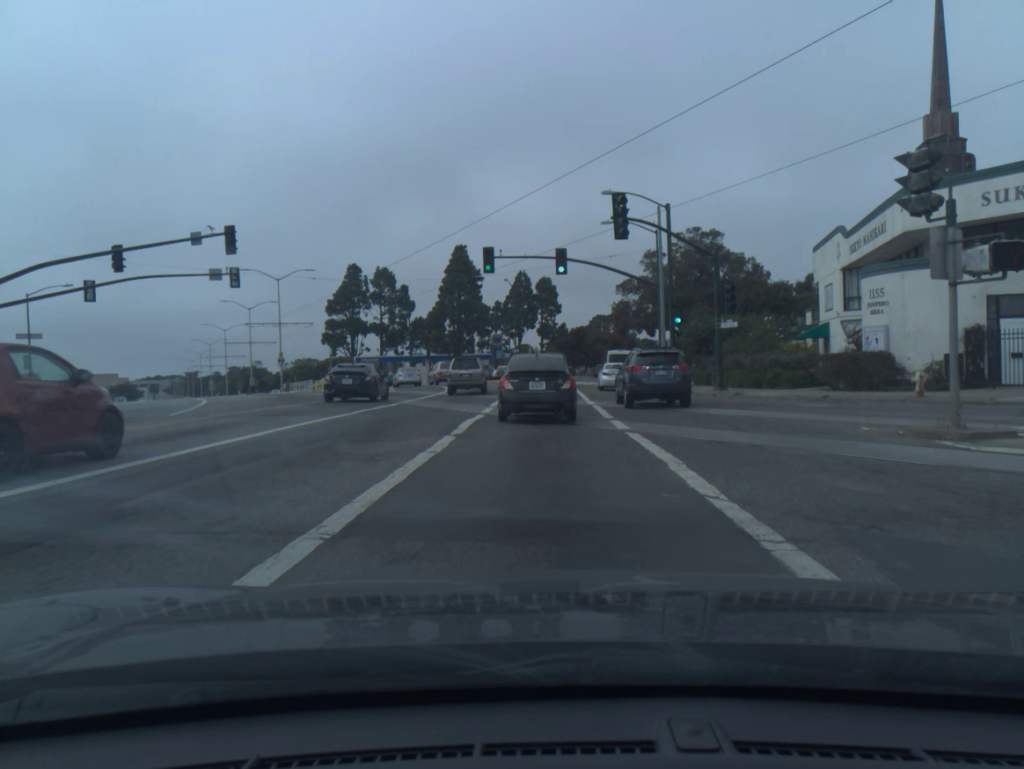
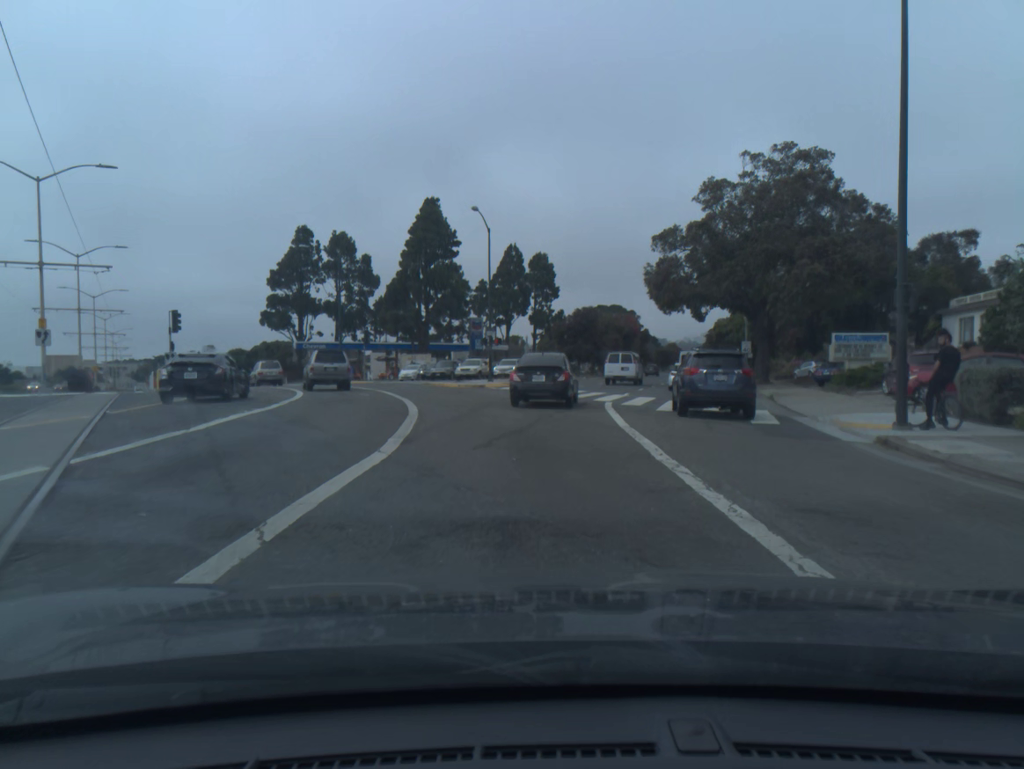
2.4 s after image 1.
(0.0, +32.4) m; 0°
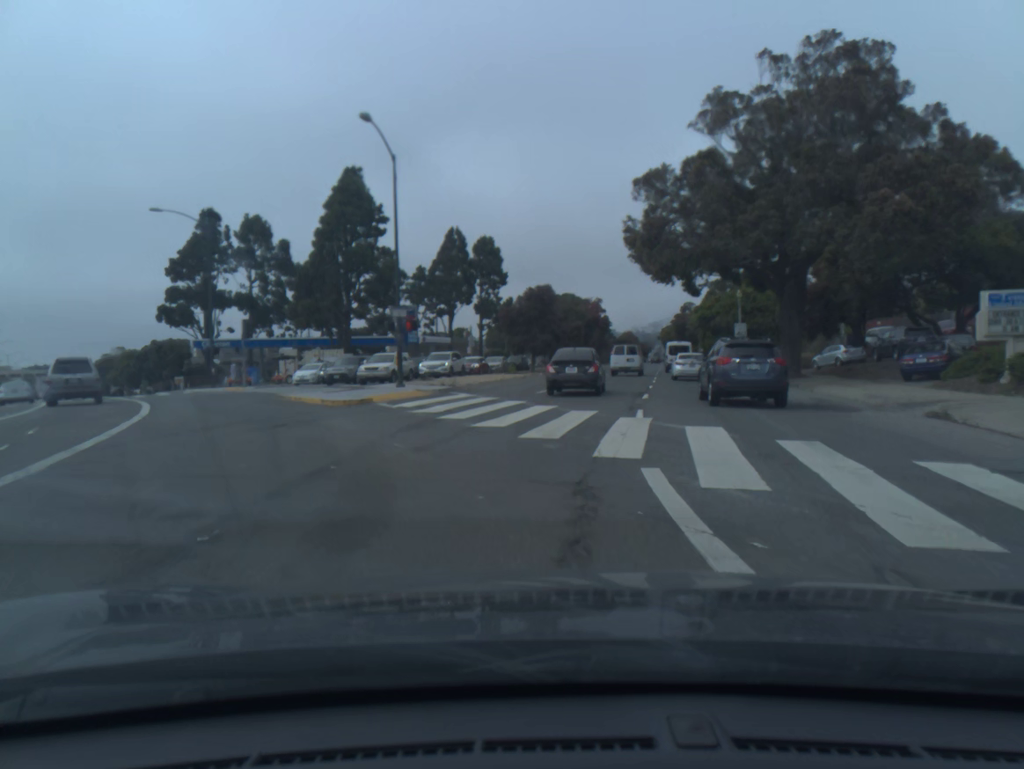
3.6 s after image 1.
(+0.6, +16.9) m; +4°
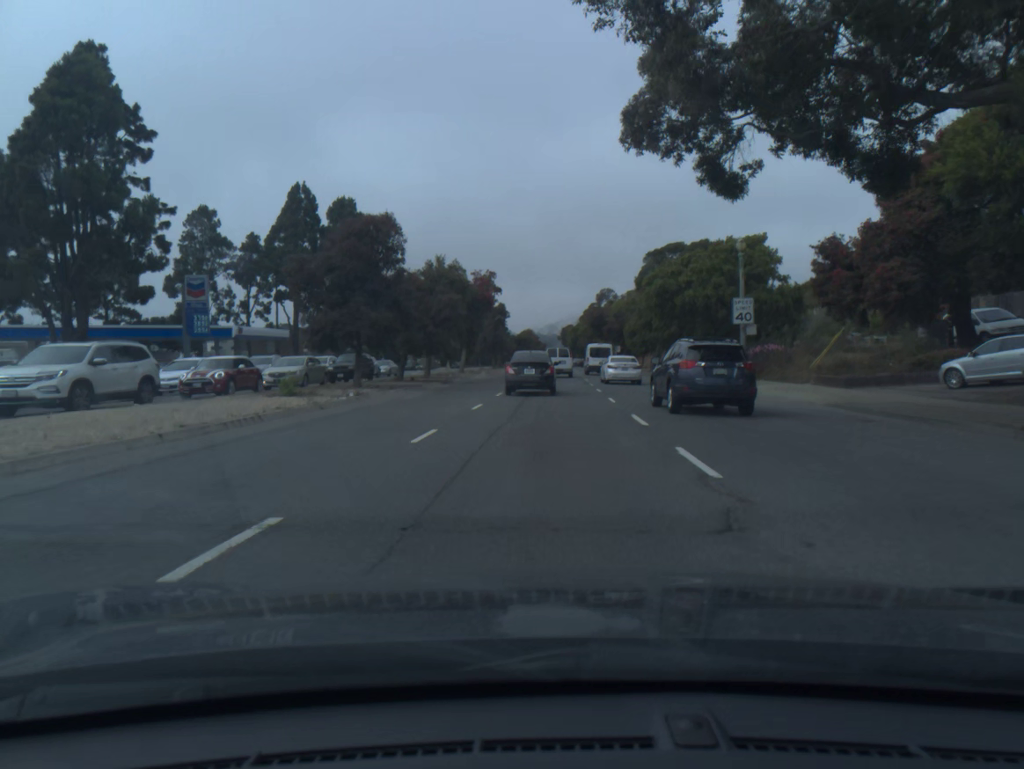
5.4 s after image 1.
(+2.3, +29.5) m; +7°
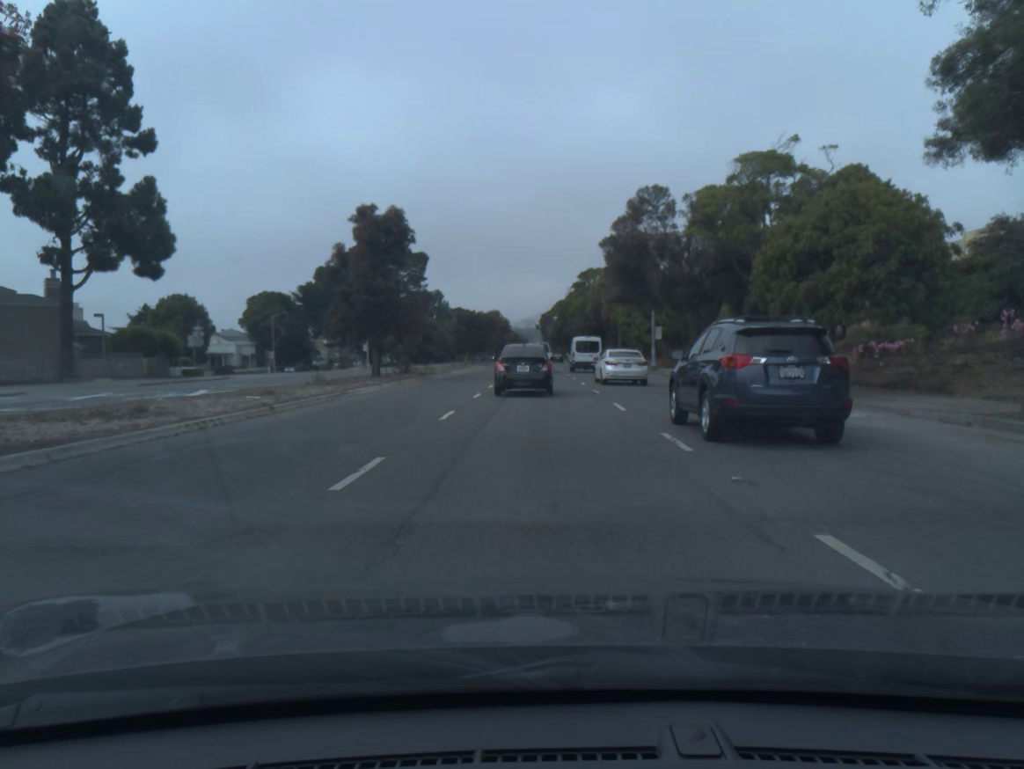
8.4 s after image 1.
(+1.0, +55.7) m; +2°
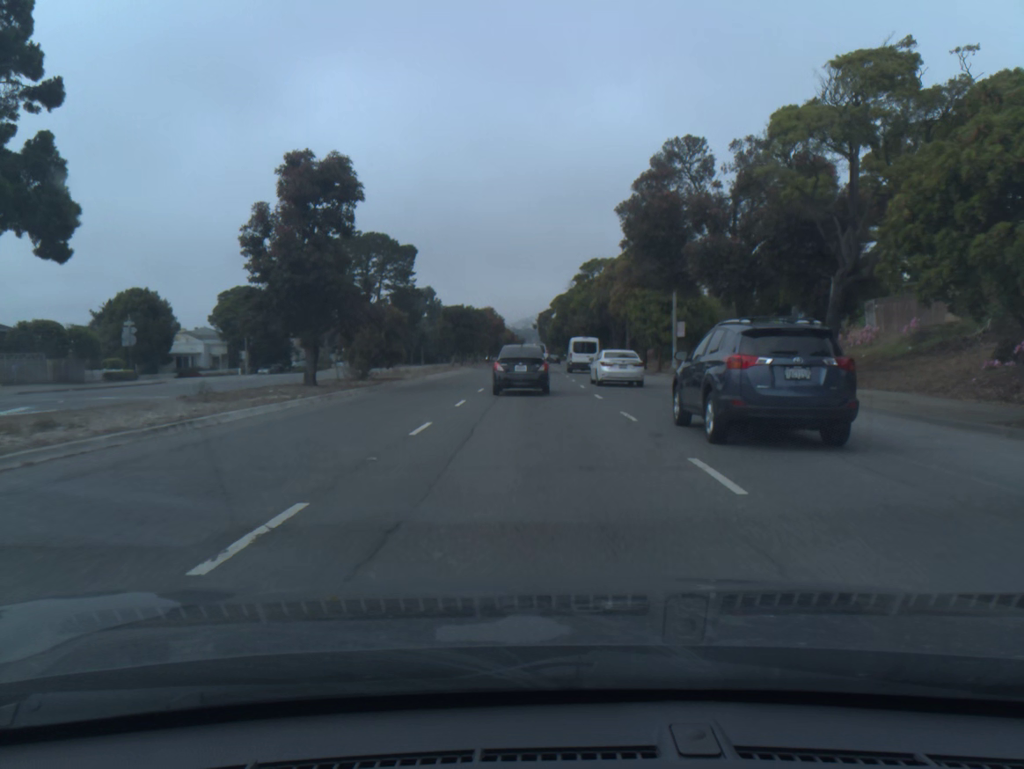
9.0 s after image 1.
(0.0, +10.2) m; 0°
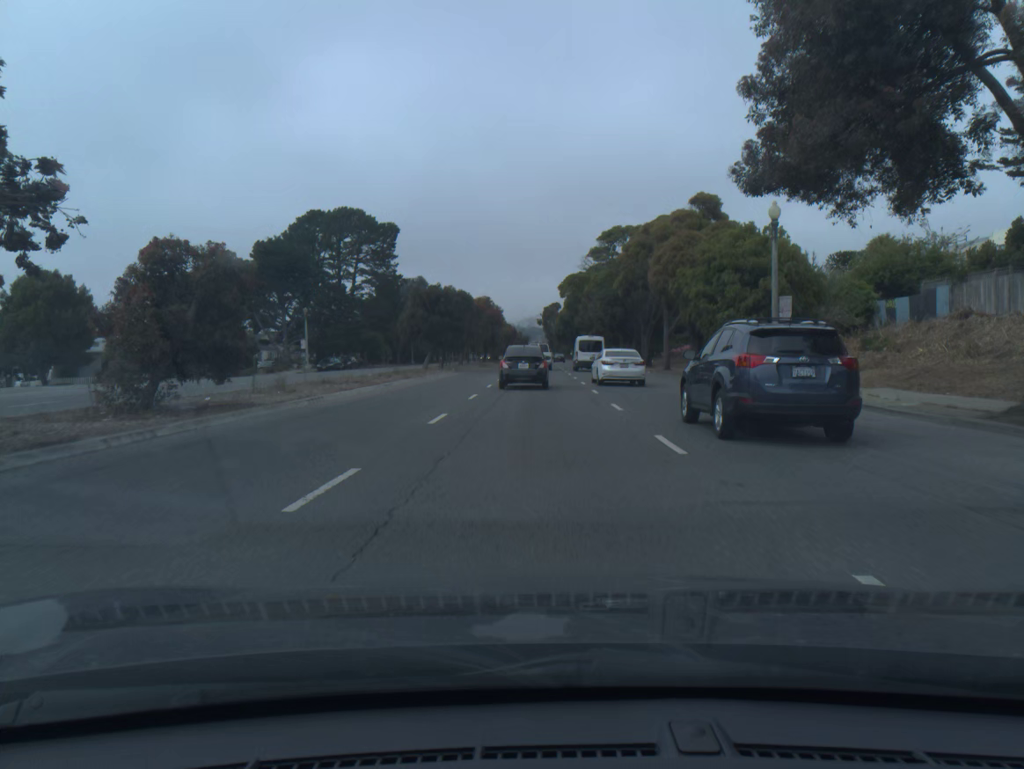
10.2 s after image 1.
(0.0, +19.7) m; 0°
